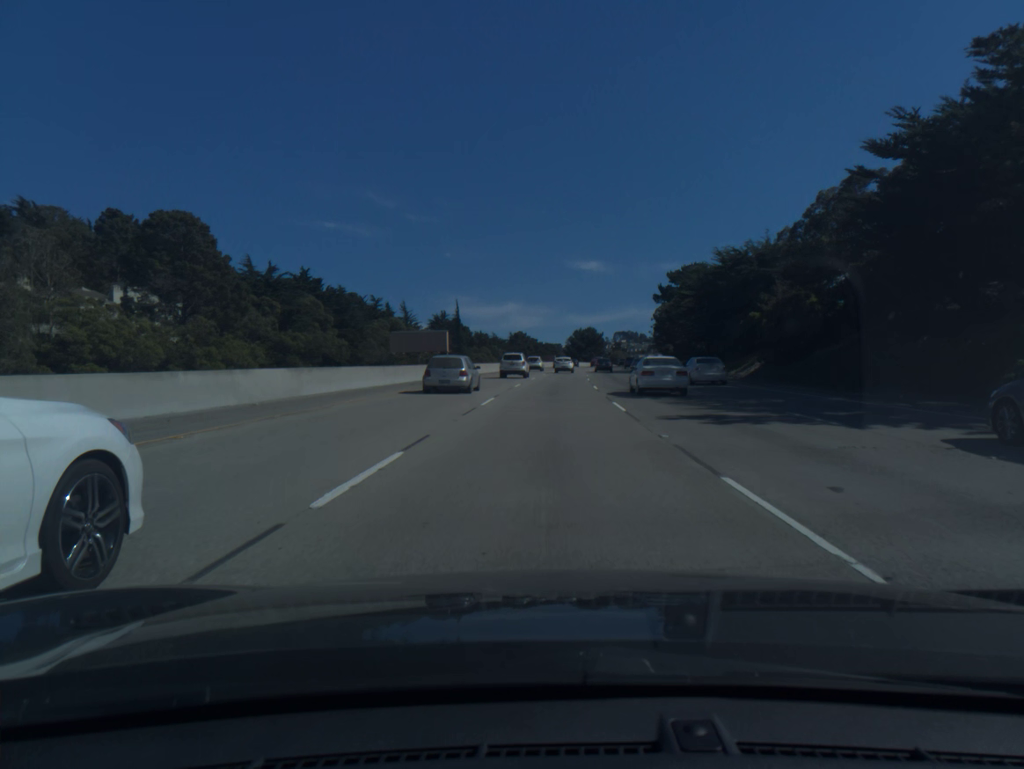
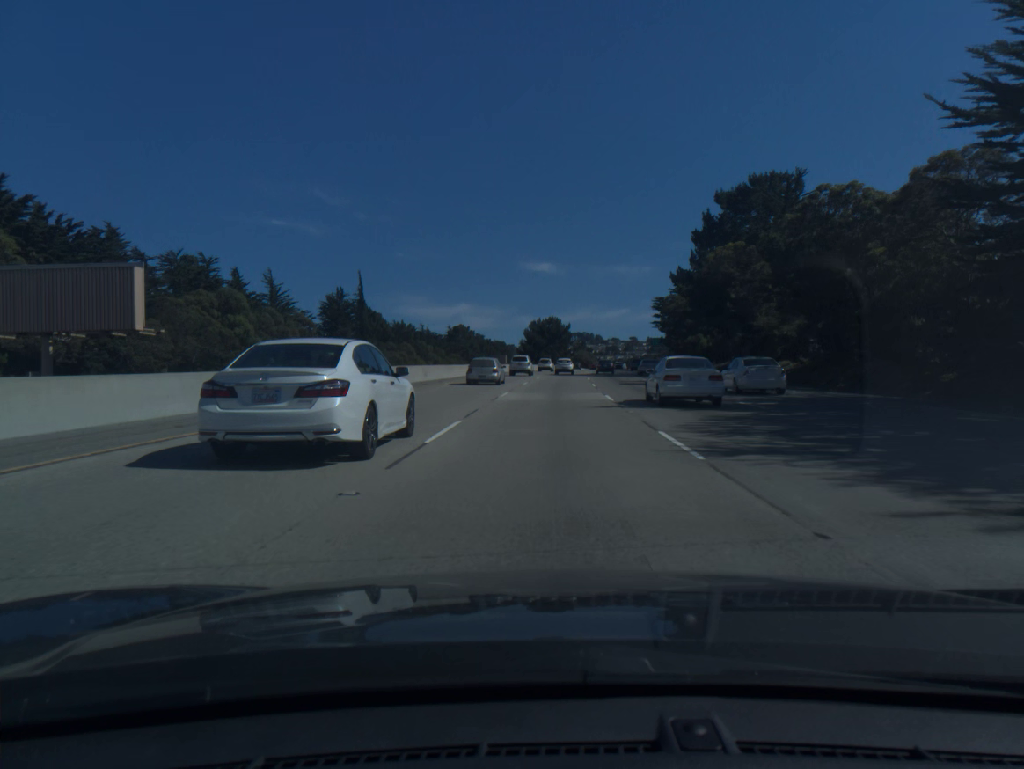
(+1.9, +67.7) m; +3°
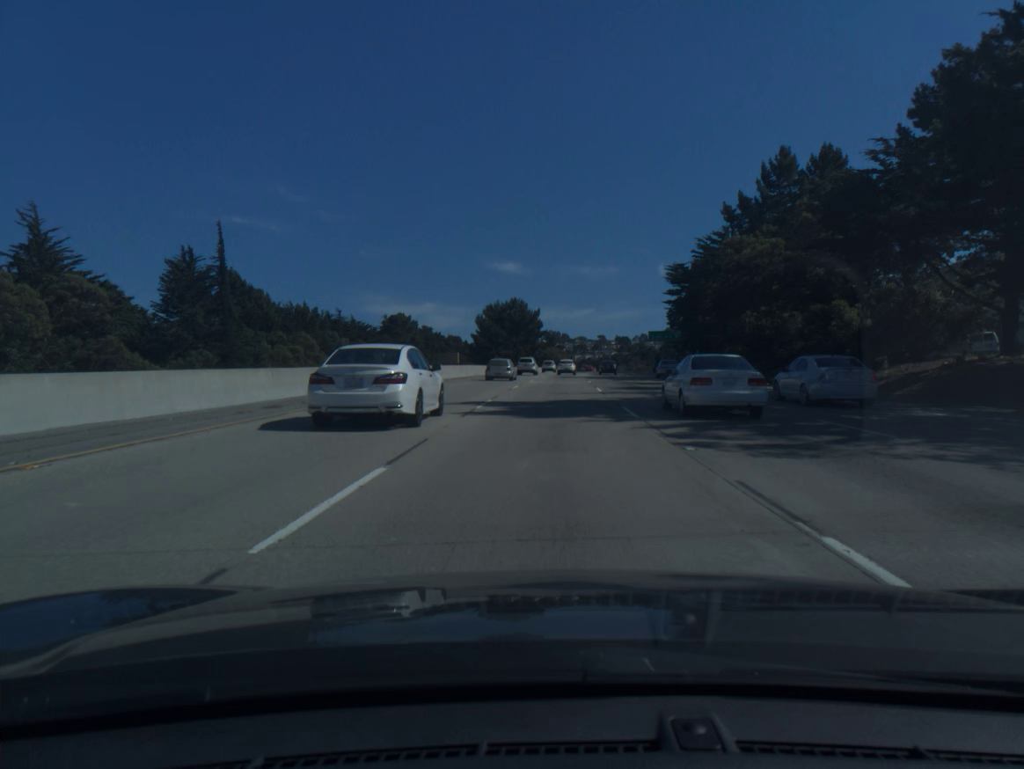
(+1.2, +51.6) m; +2°
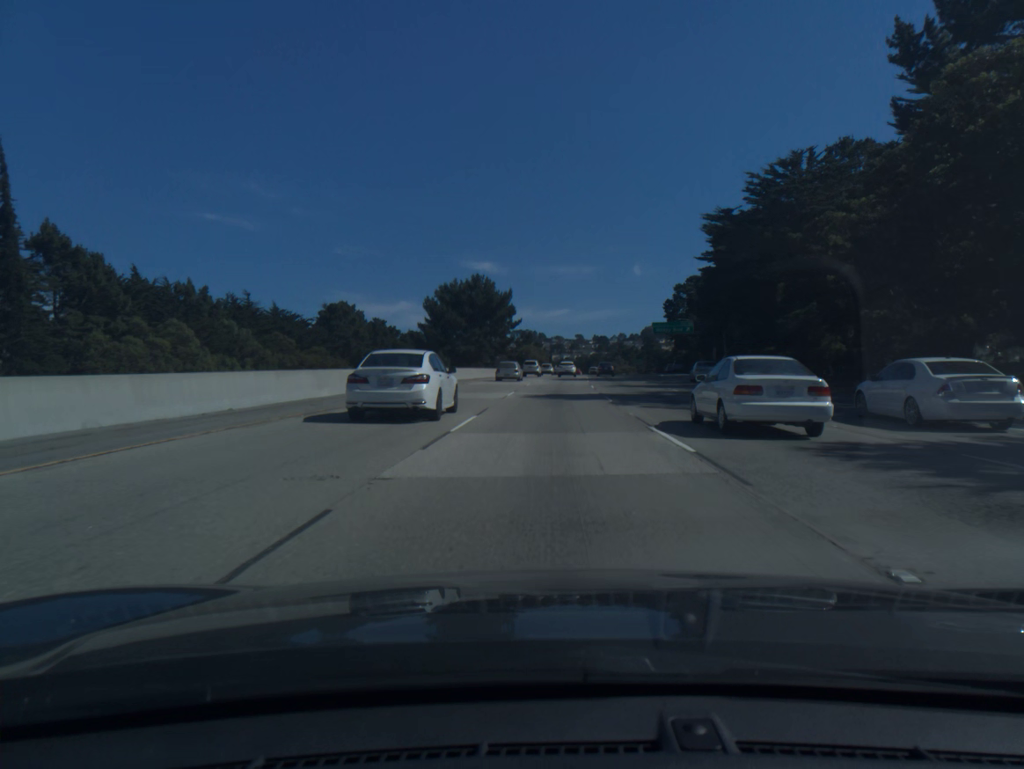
(+0.5, +34.9) m; +2°
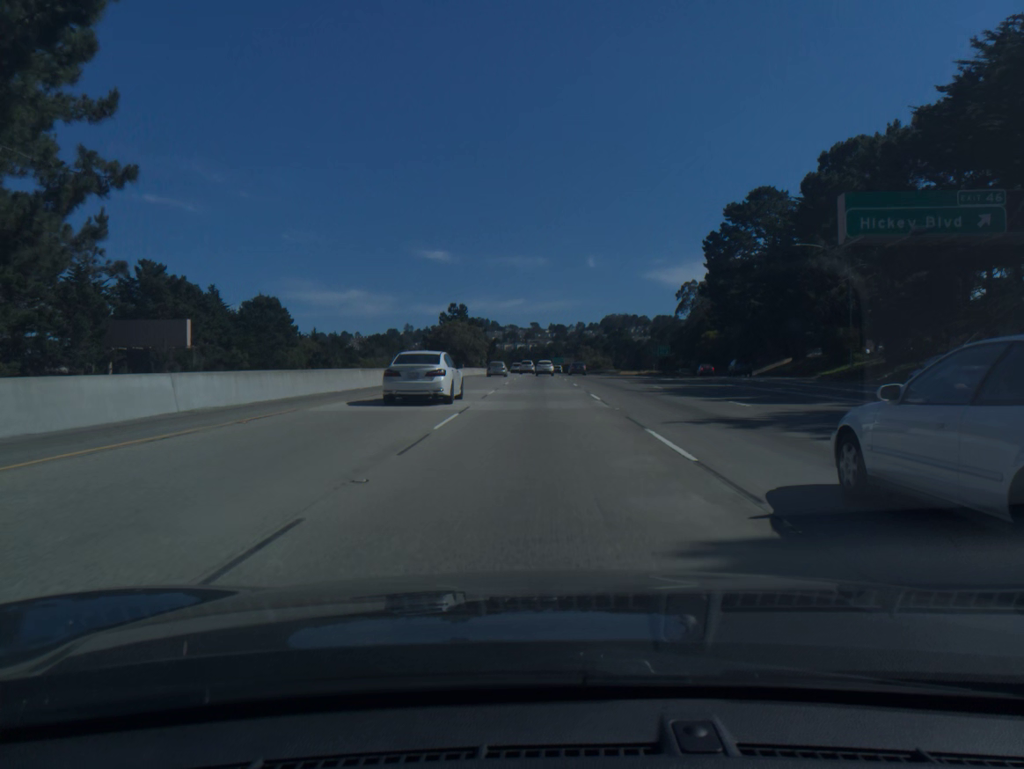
(+3.4, +89.2) m; +3°
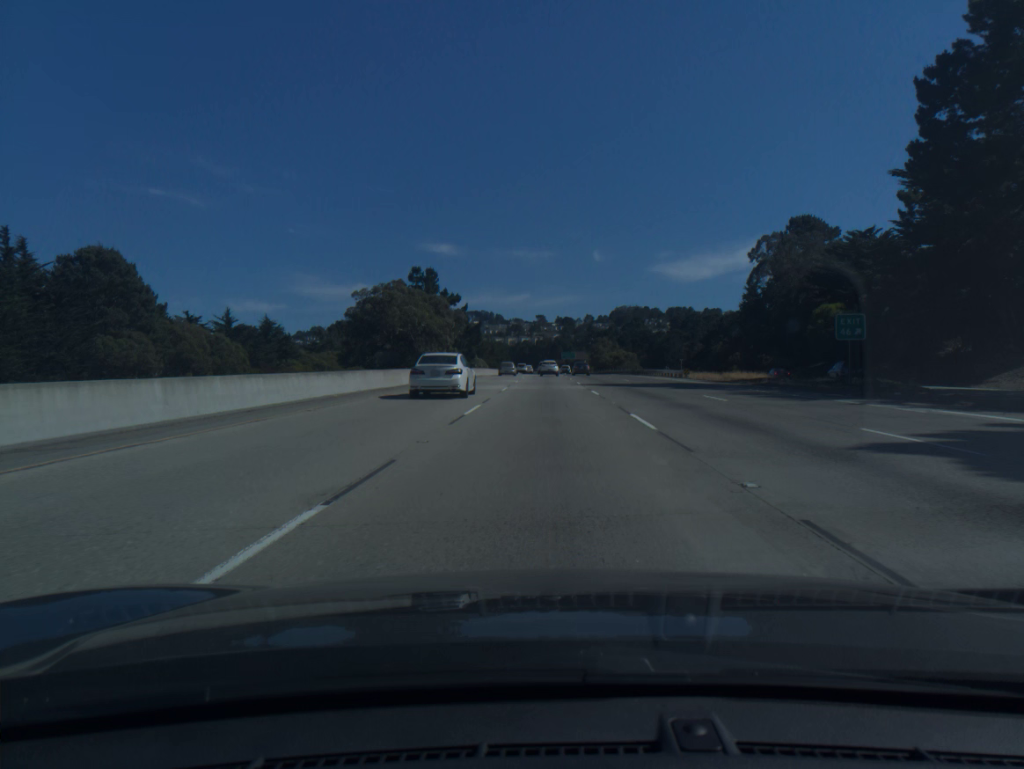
(-0.2, +54.5) m; 0°
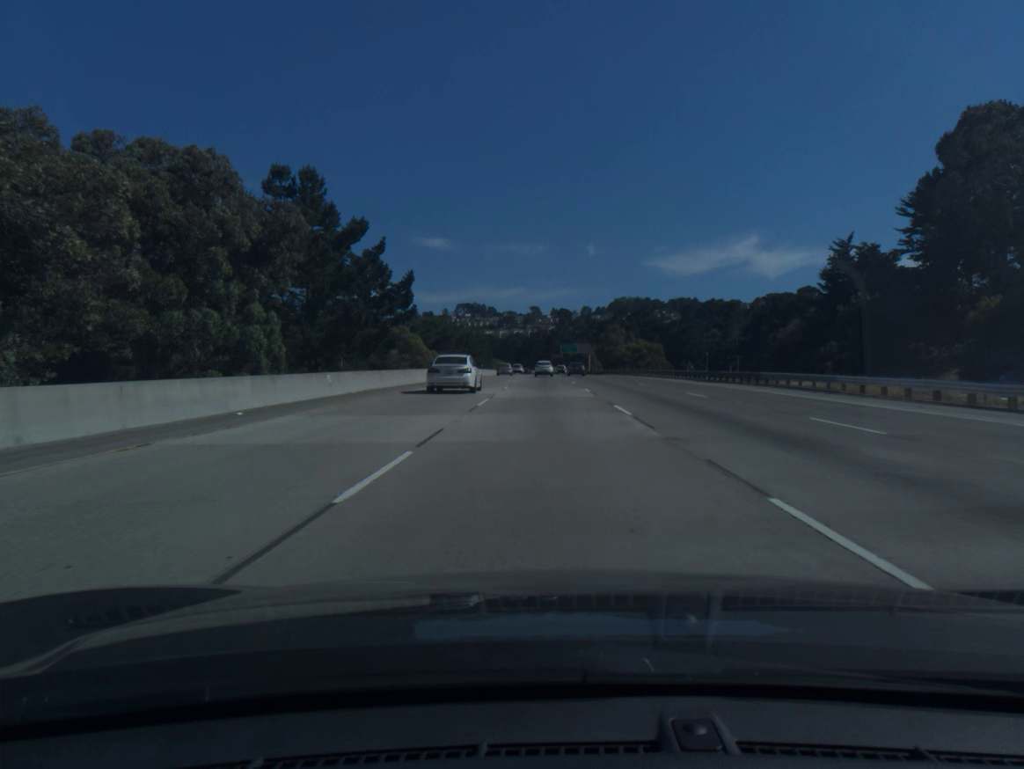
(+0.1, +54.9) m; 0°
